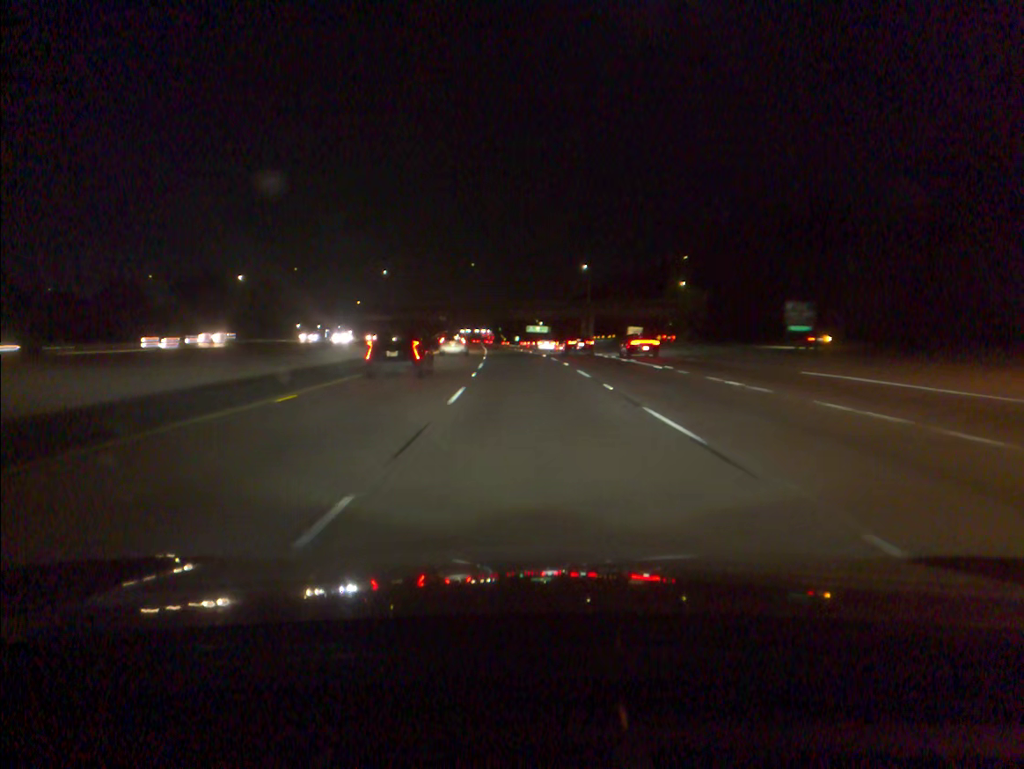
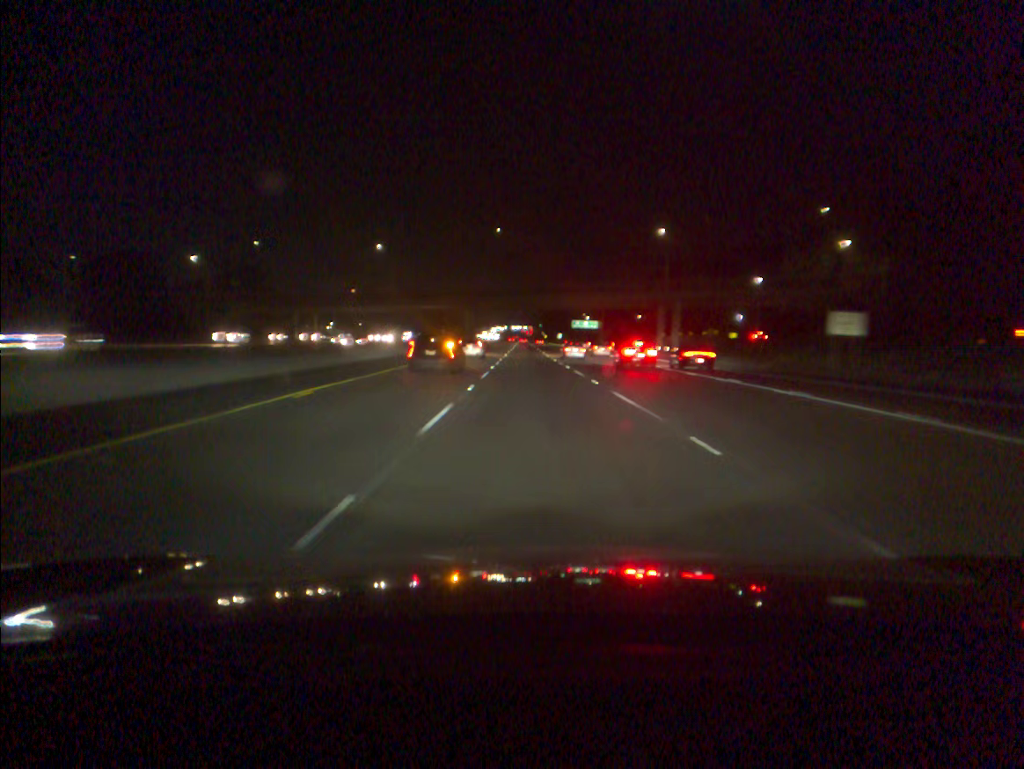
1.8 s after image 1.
(-1.6, +54.7) m; -3°
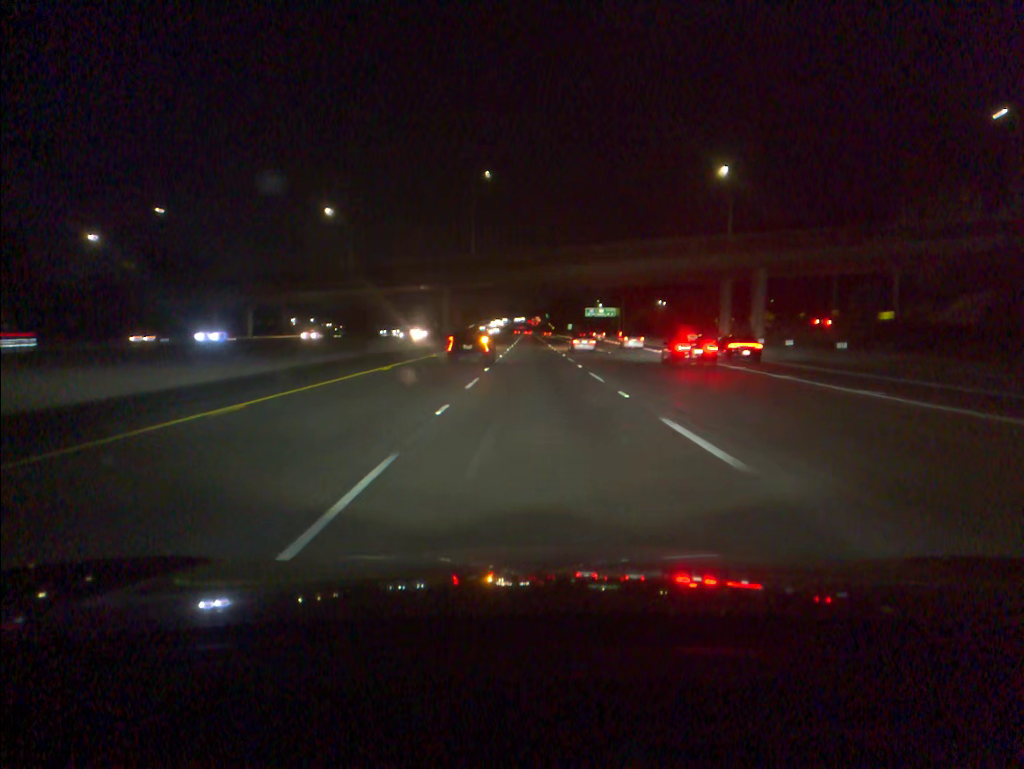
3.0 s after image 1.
(-0.2, +36.6) m; 0°
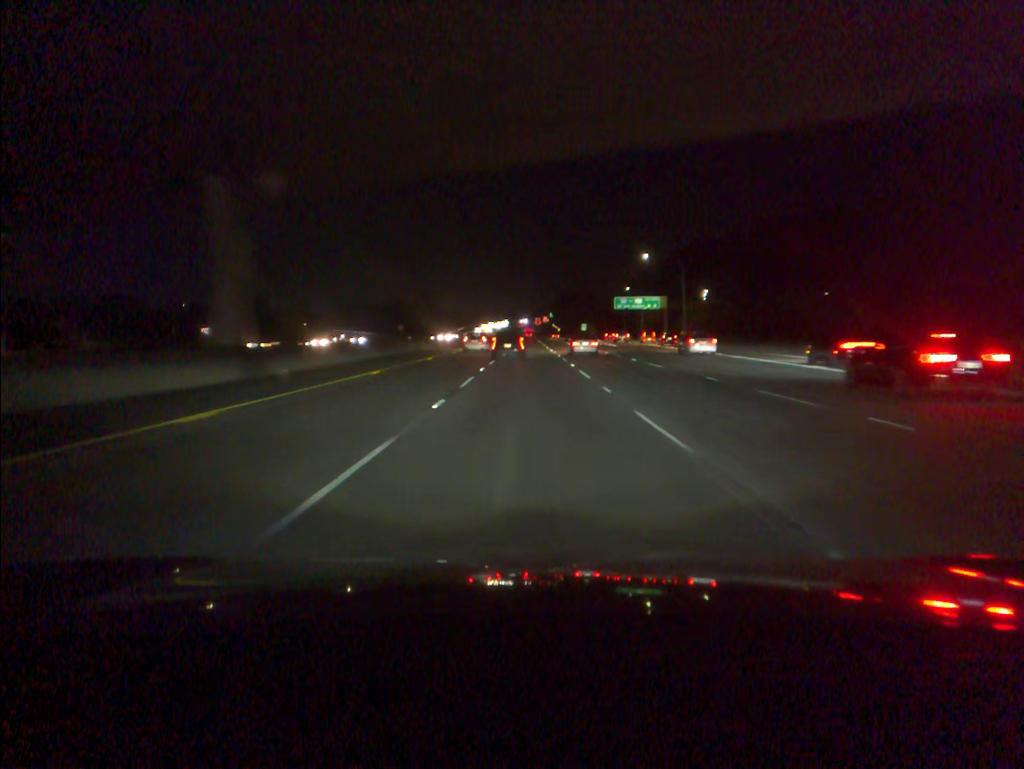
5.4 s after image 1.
(+0.1, +73.1) m; 0°
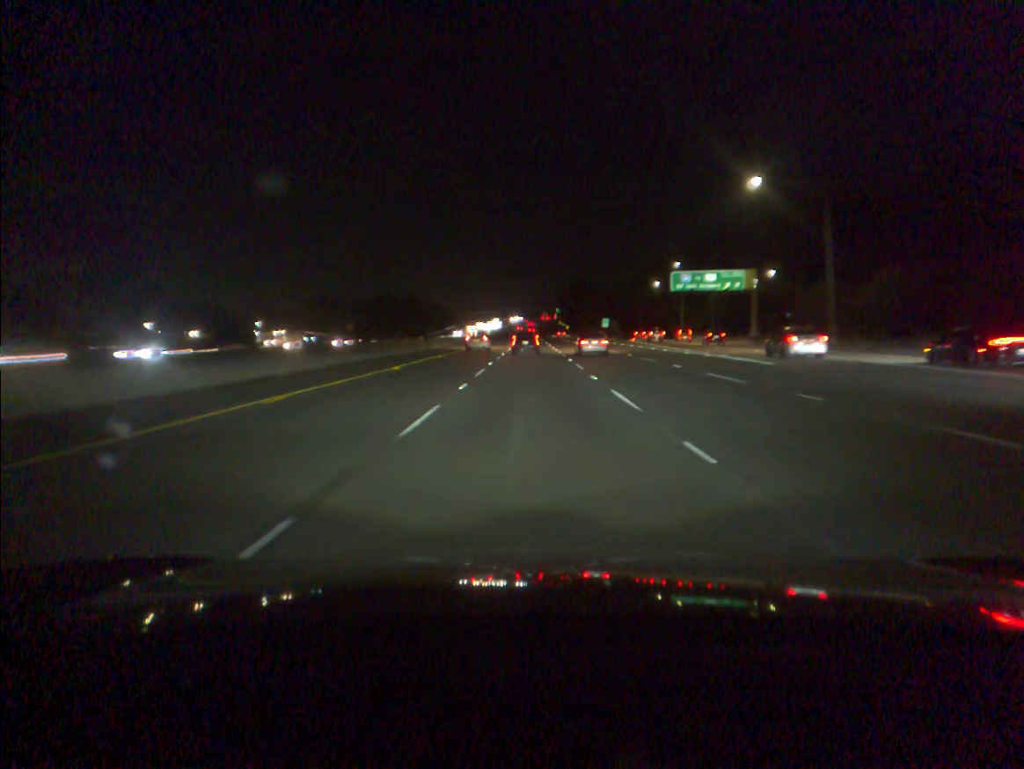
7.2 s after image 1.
(-0.1, +54.6) m; 0°
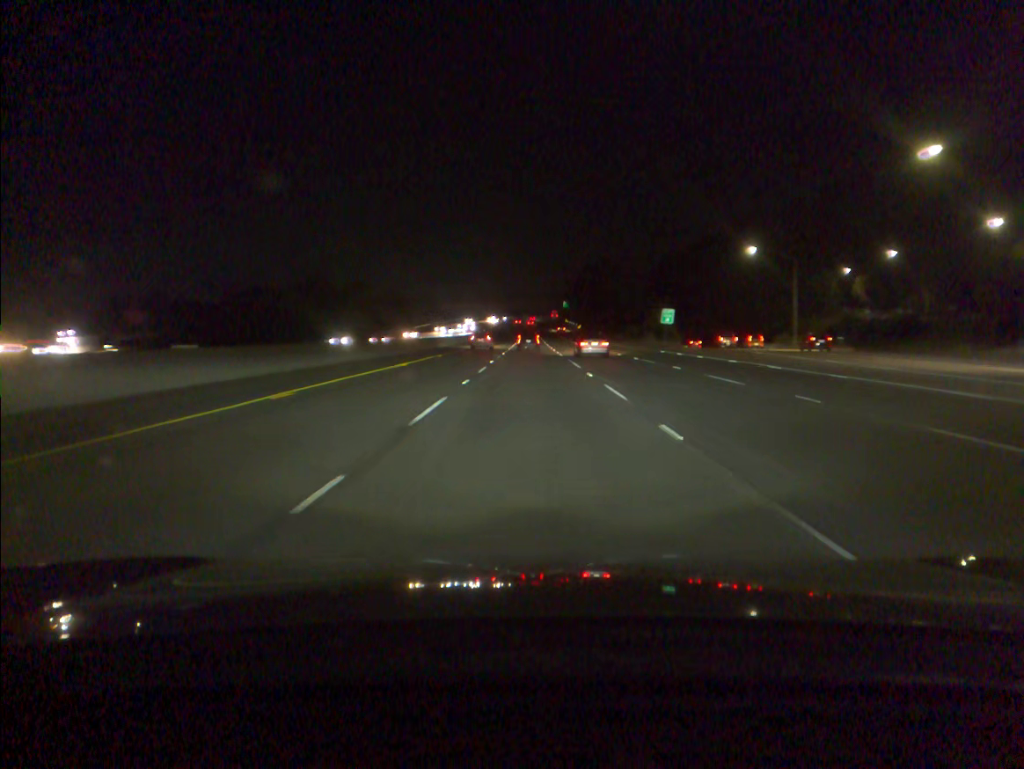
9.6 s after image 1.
(0.0, +72.5) m; 0°
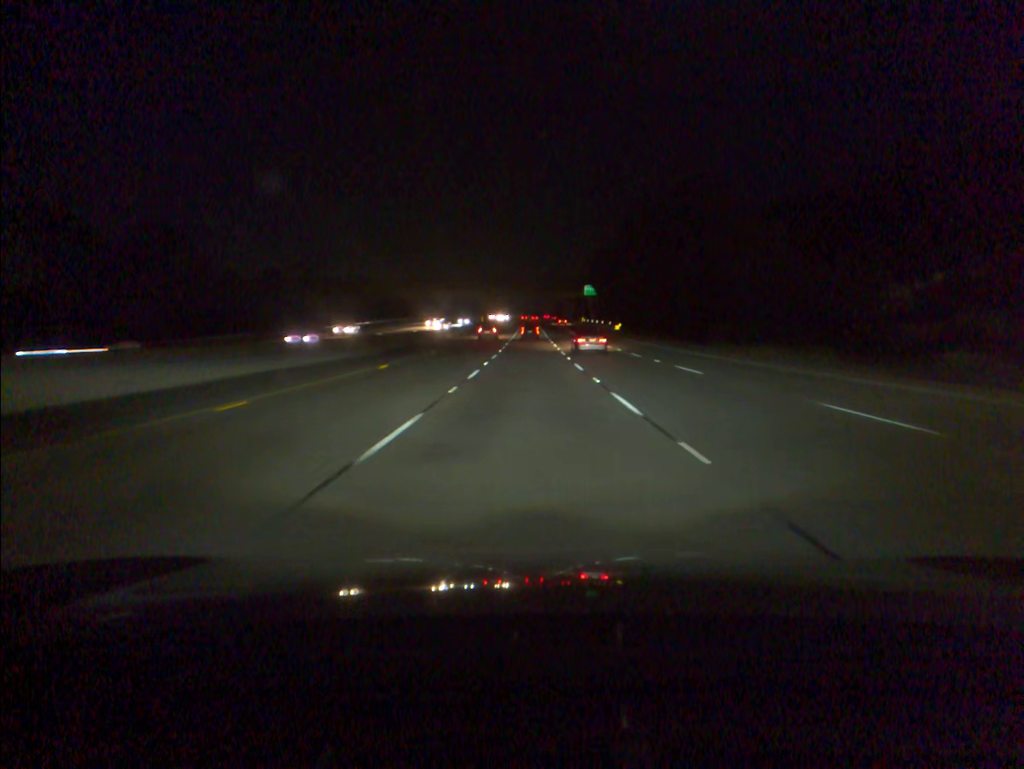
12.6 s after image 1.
(+0.1, +90.5) m; 0°
